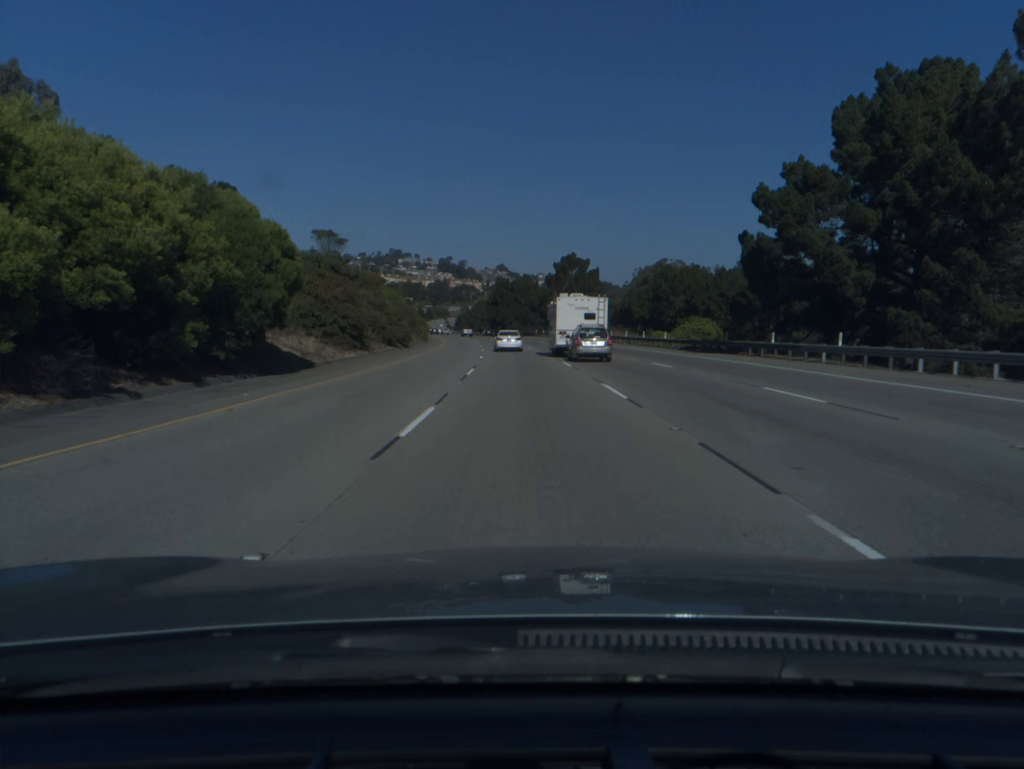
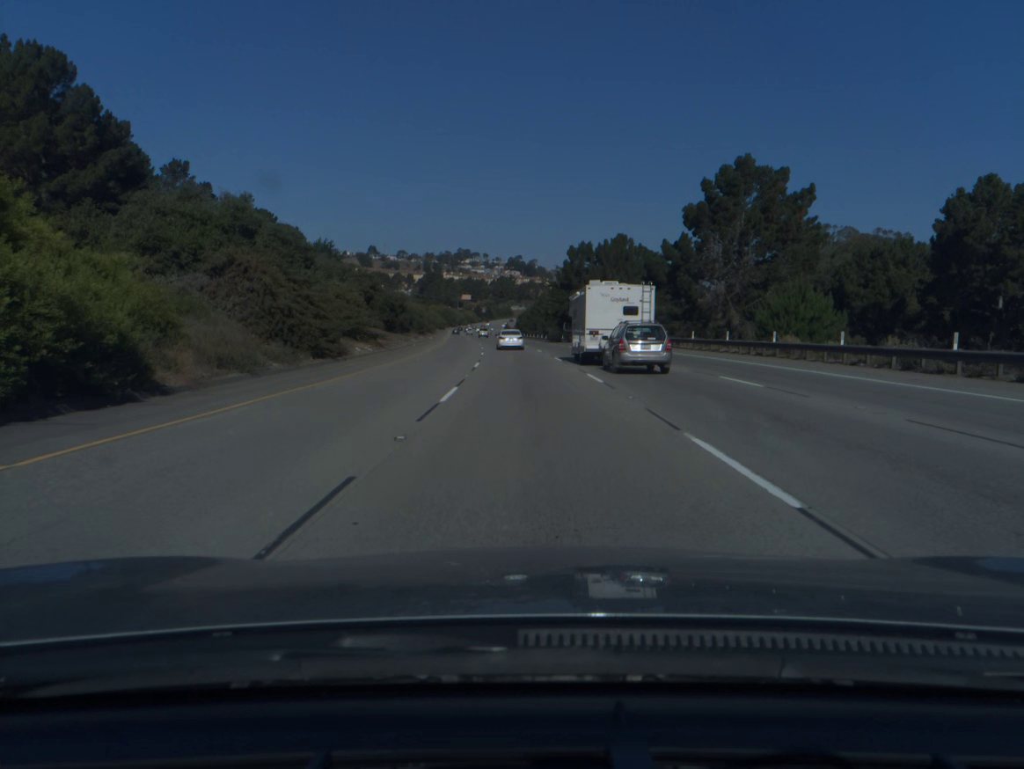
(-3.8, +82.7) m; -5°
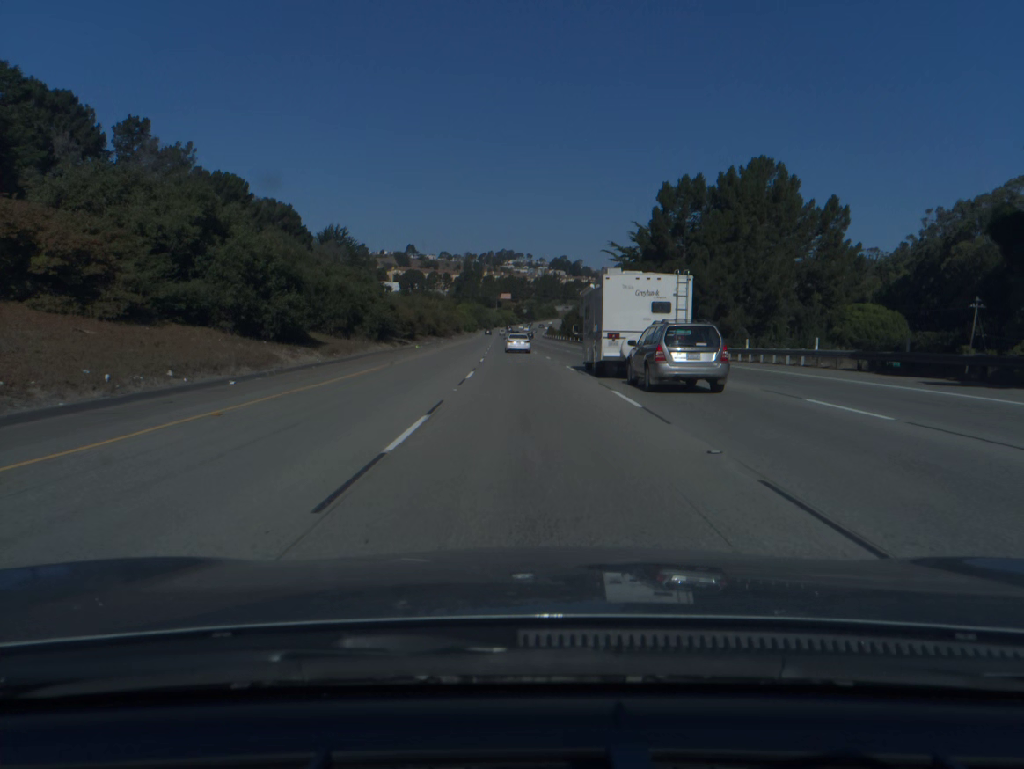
(-1.4, +50.0) m; -3°
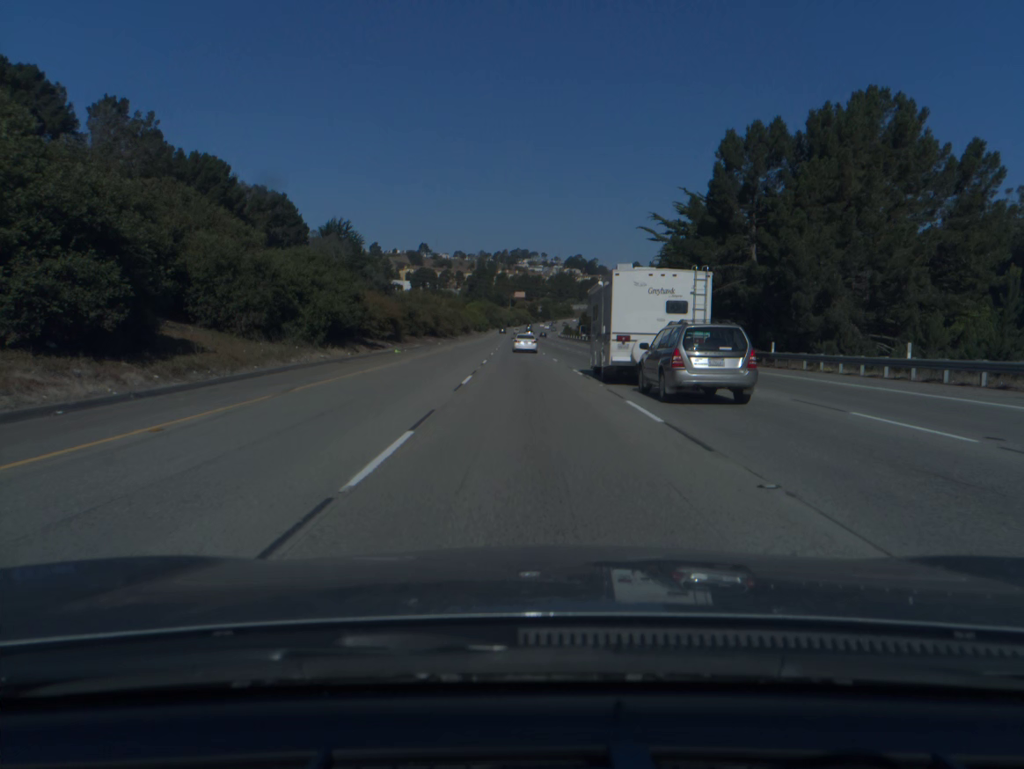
(-0.2, +16.8) m; -1°
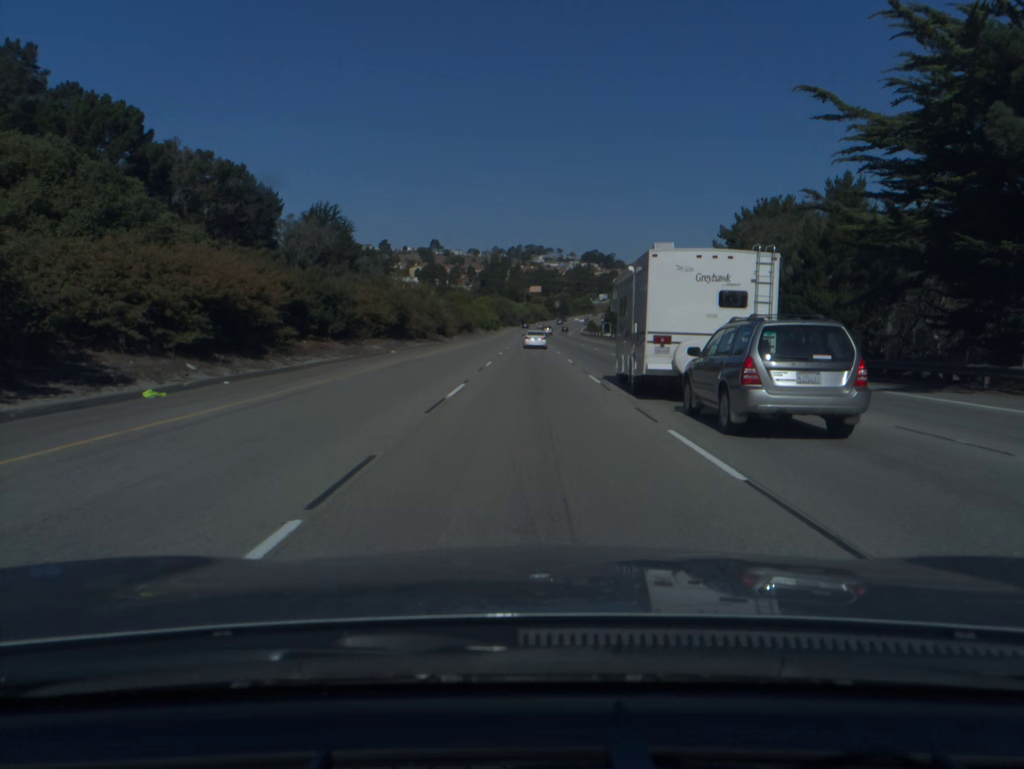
(-0.4, +34.0) m; -1°
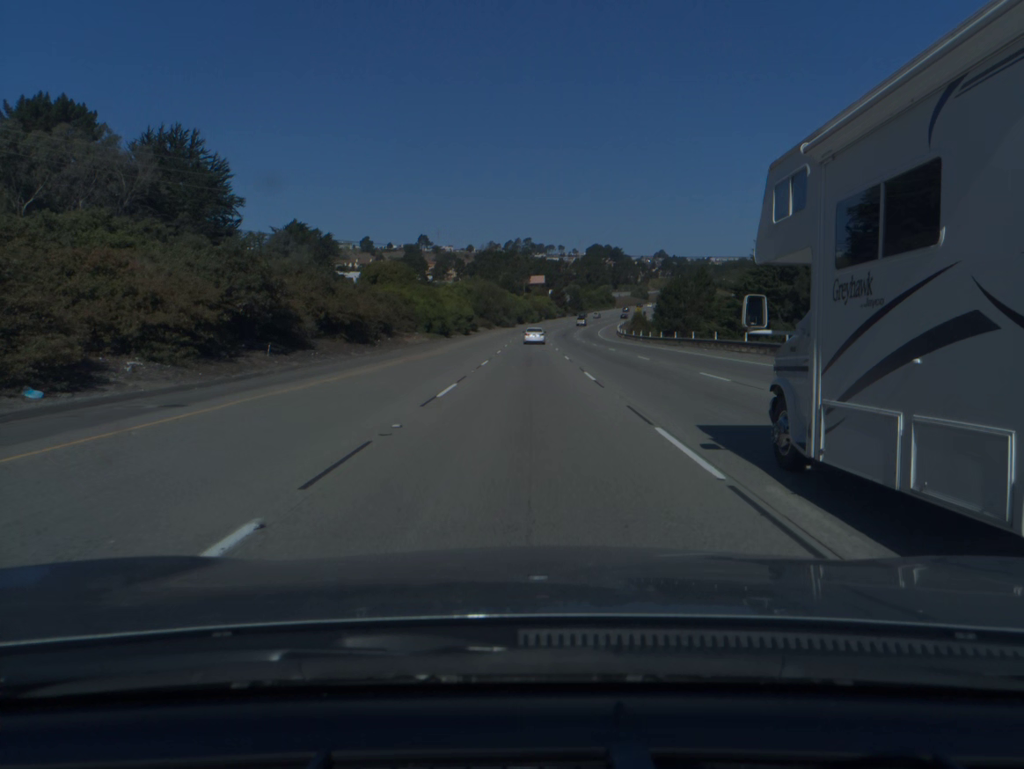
(0.0, +87.6) m; 0°
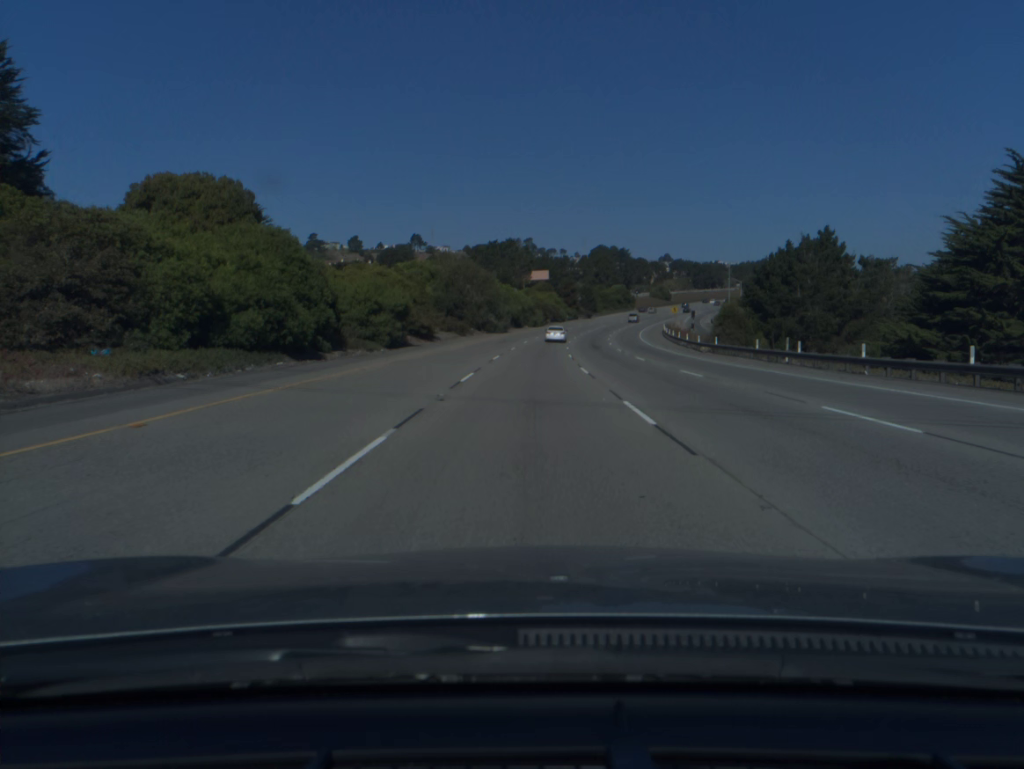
(-0.1, +53.9) m; 0°
